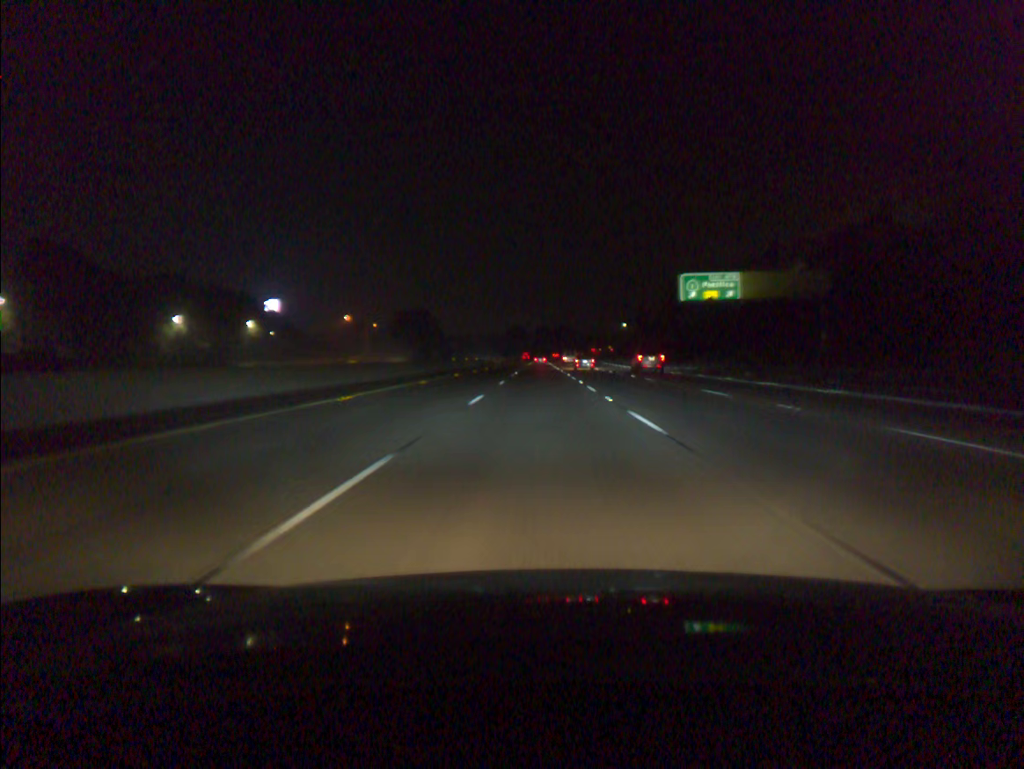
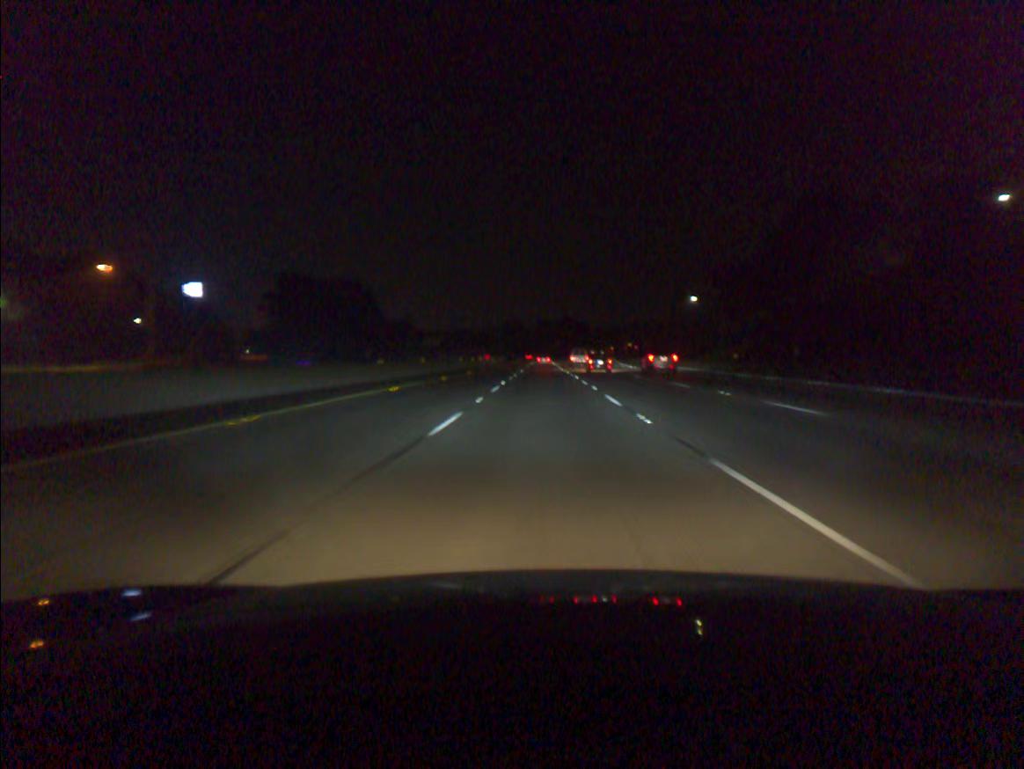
(-0.3, +95.3) m; 0°
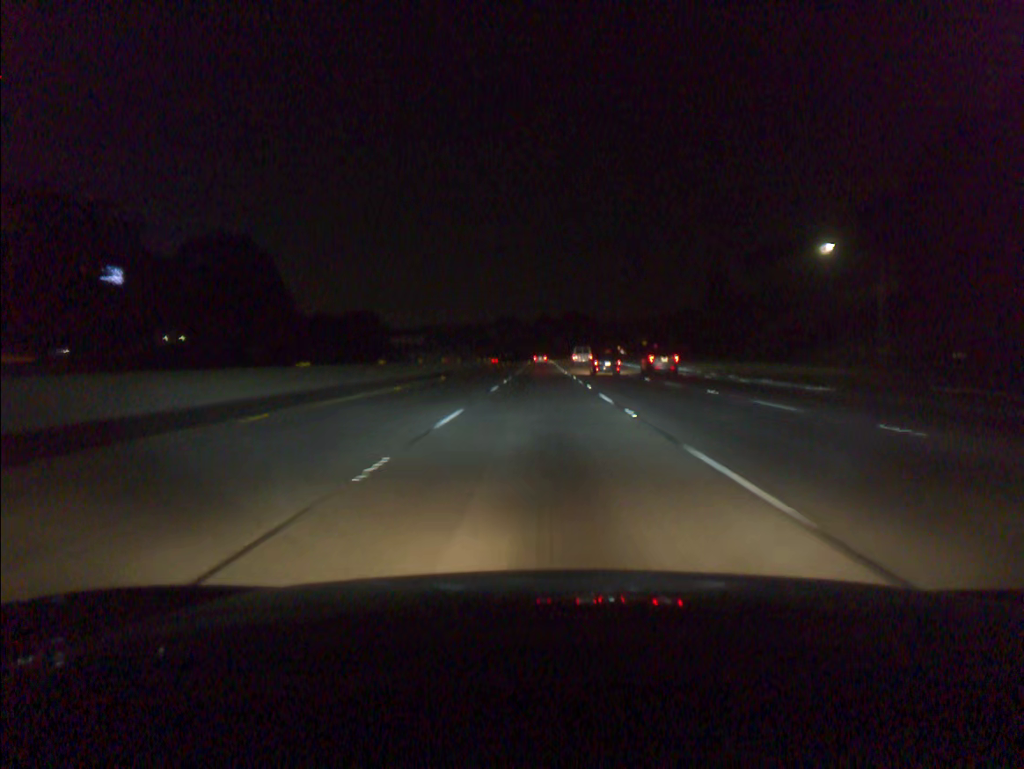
(+0.1, +57.1) m; 0°
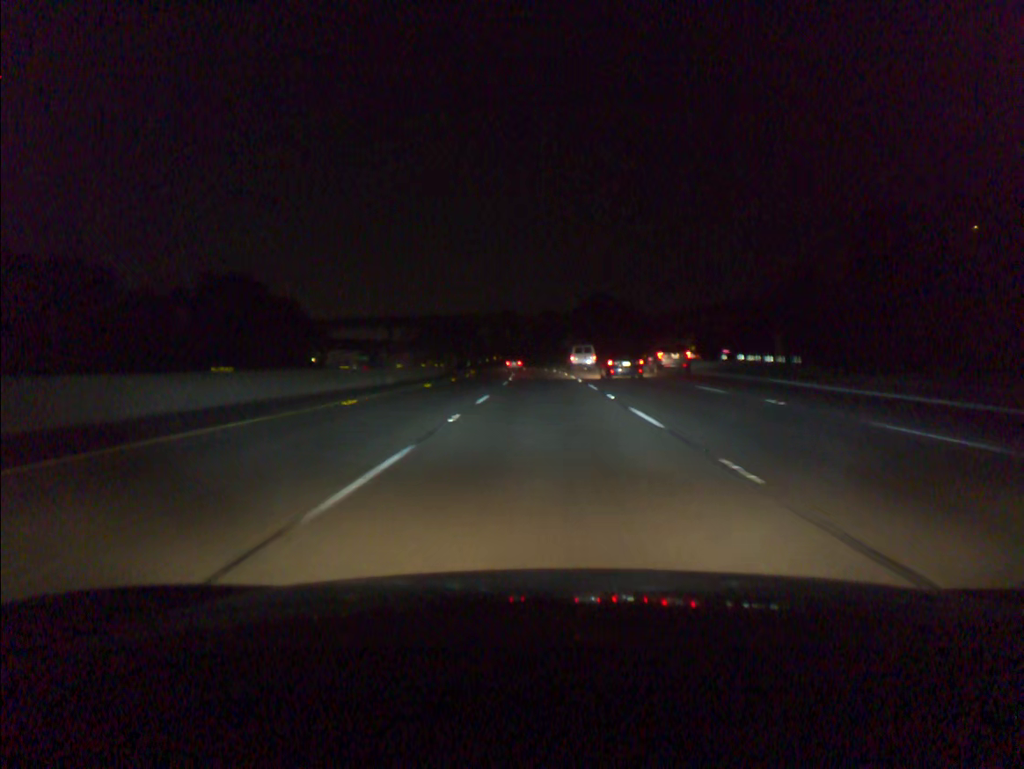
(-0.3, +95.1) m; 0°
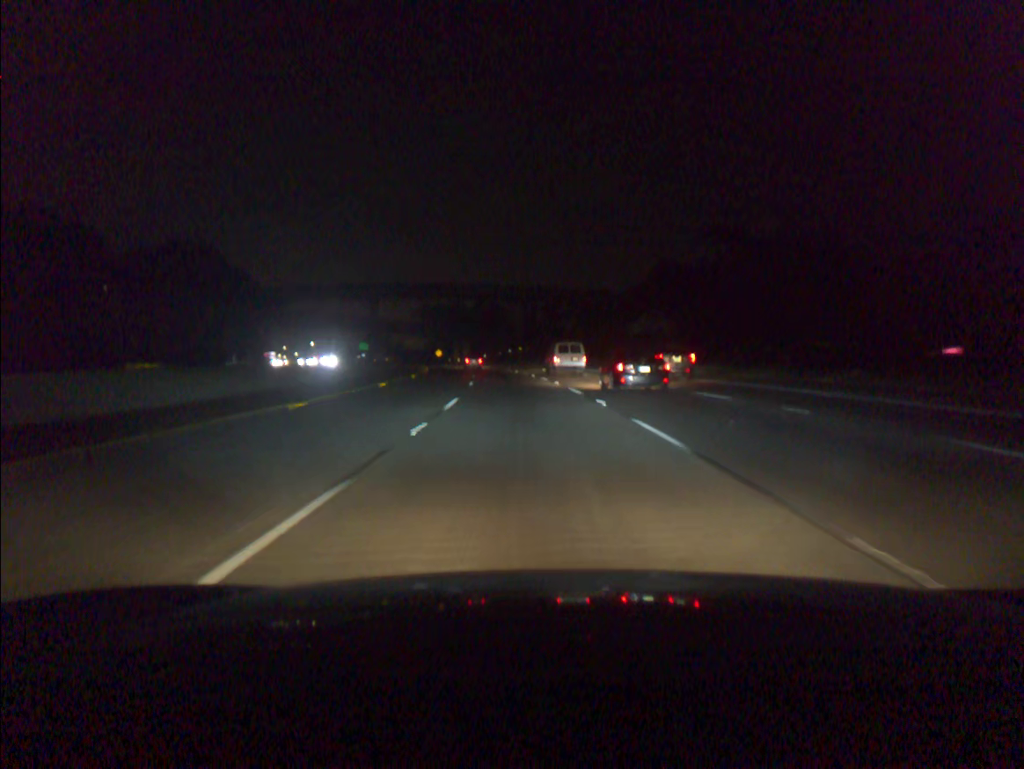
(-1.1, +76.0) m; -3°
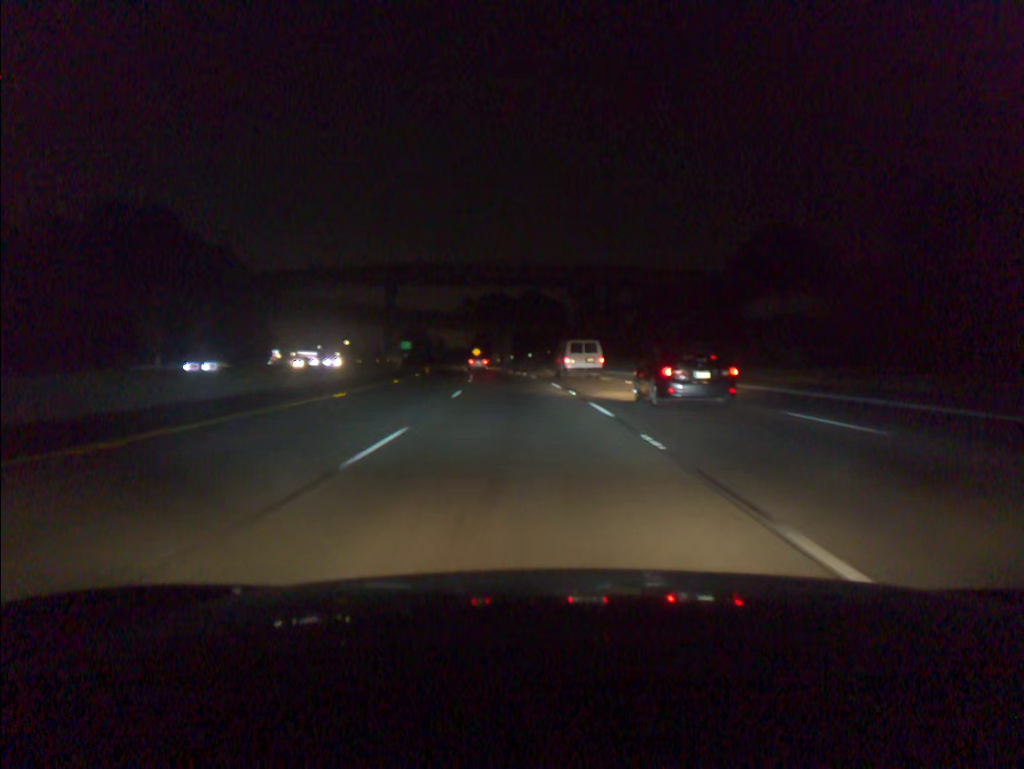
(-1.2, +38.1) m; -4°
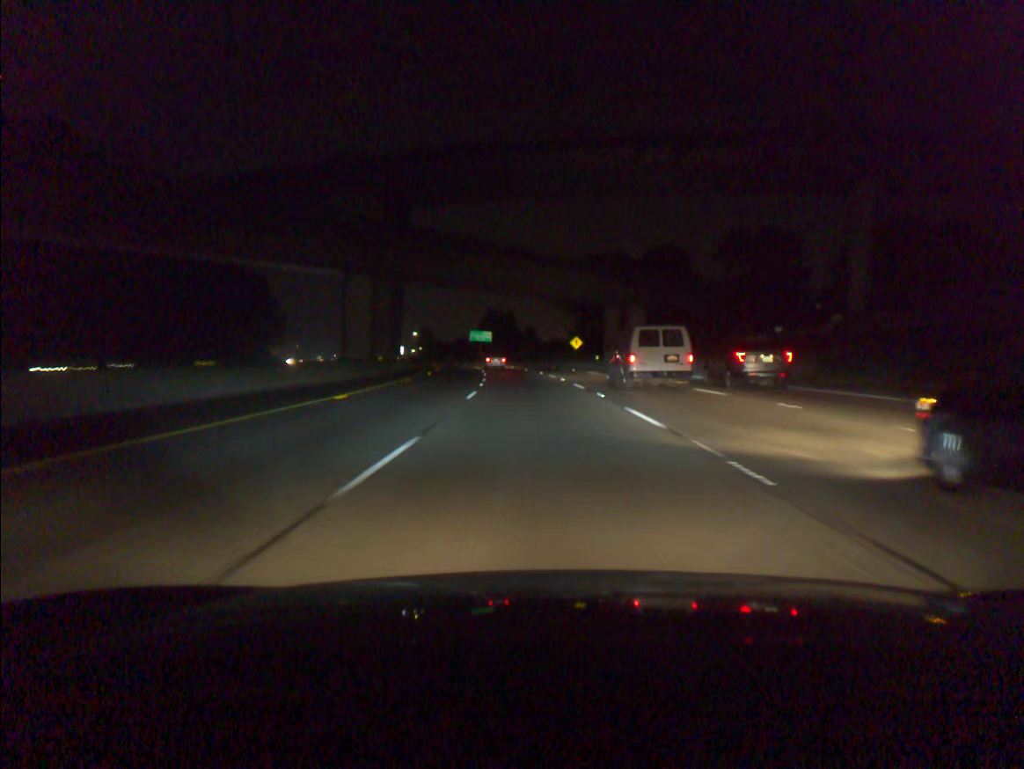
(-5.4, +75.5) m; -8°
